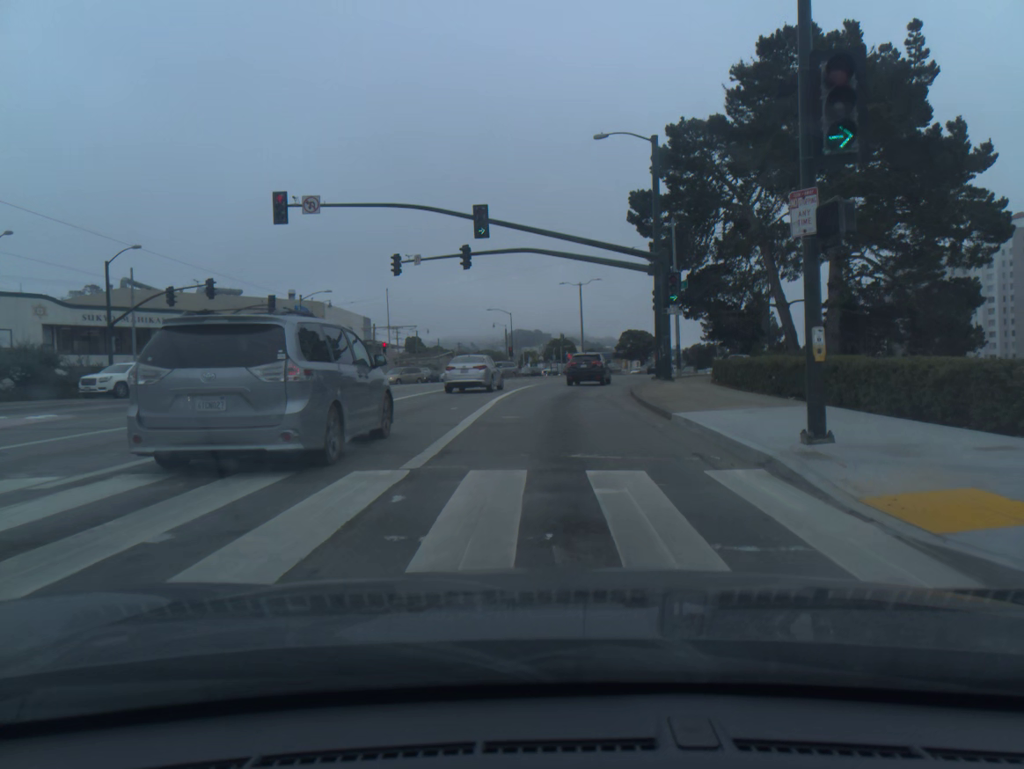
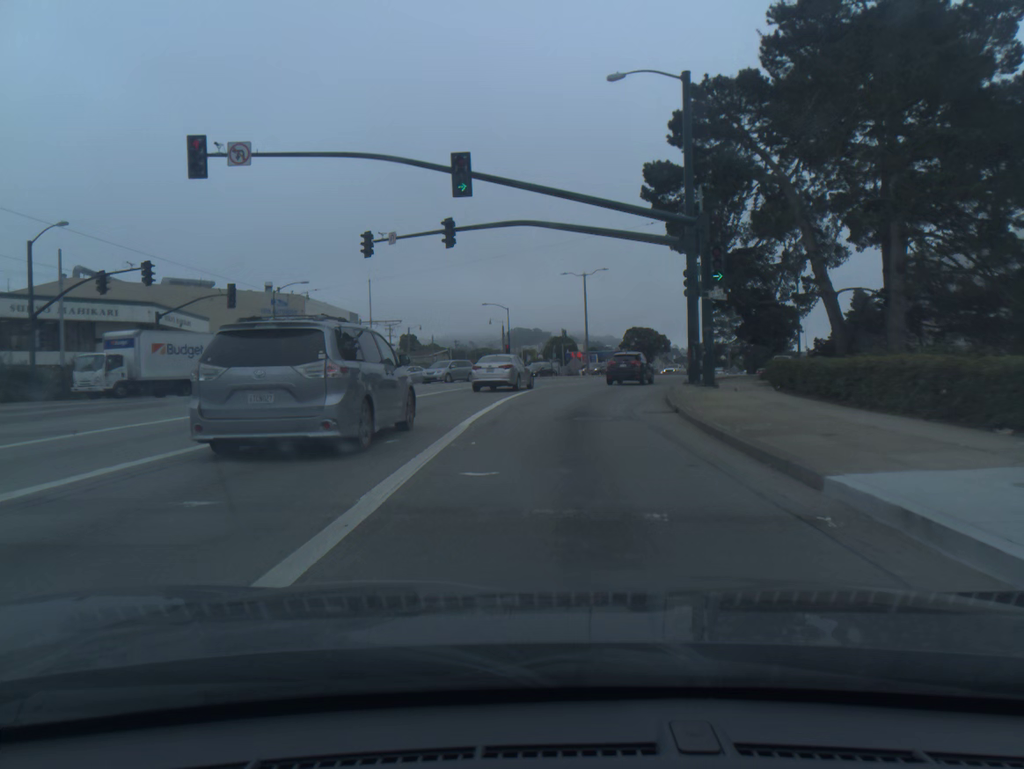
(0.0, +7.9) m; 0°
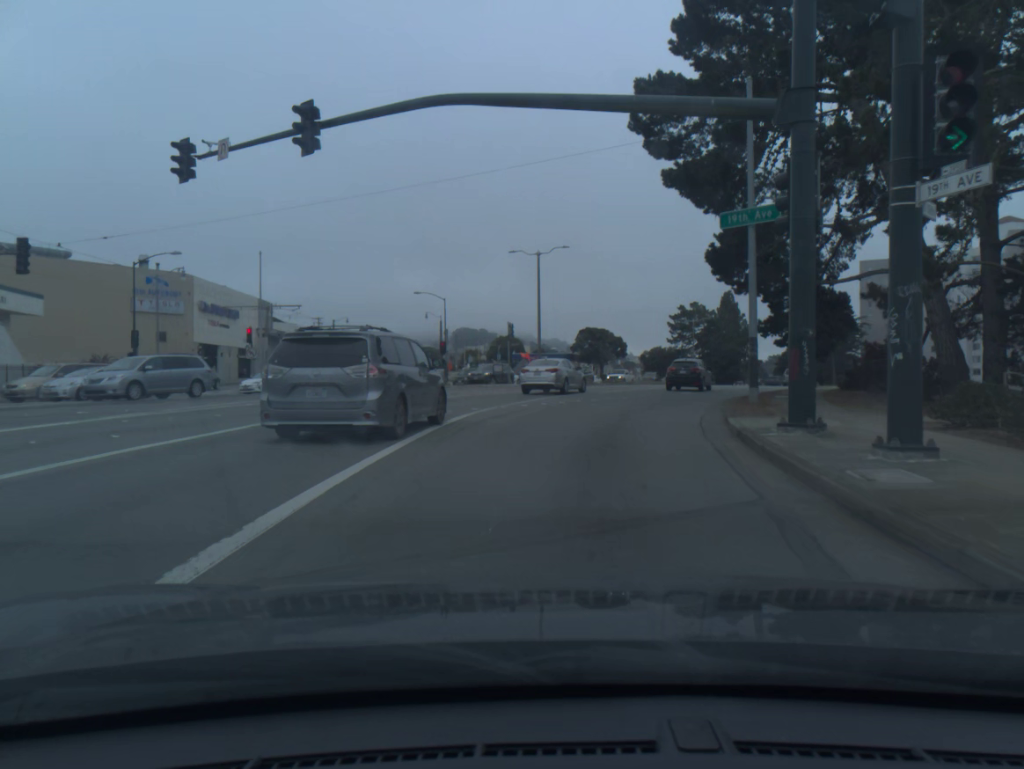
(+0.4, +15.7) m; +4°
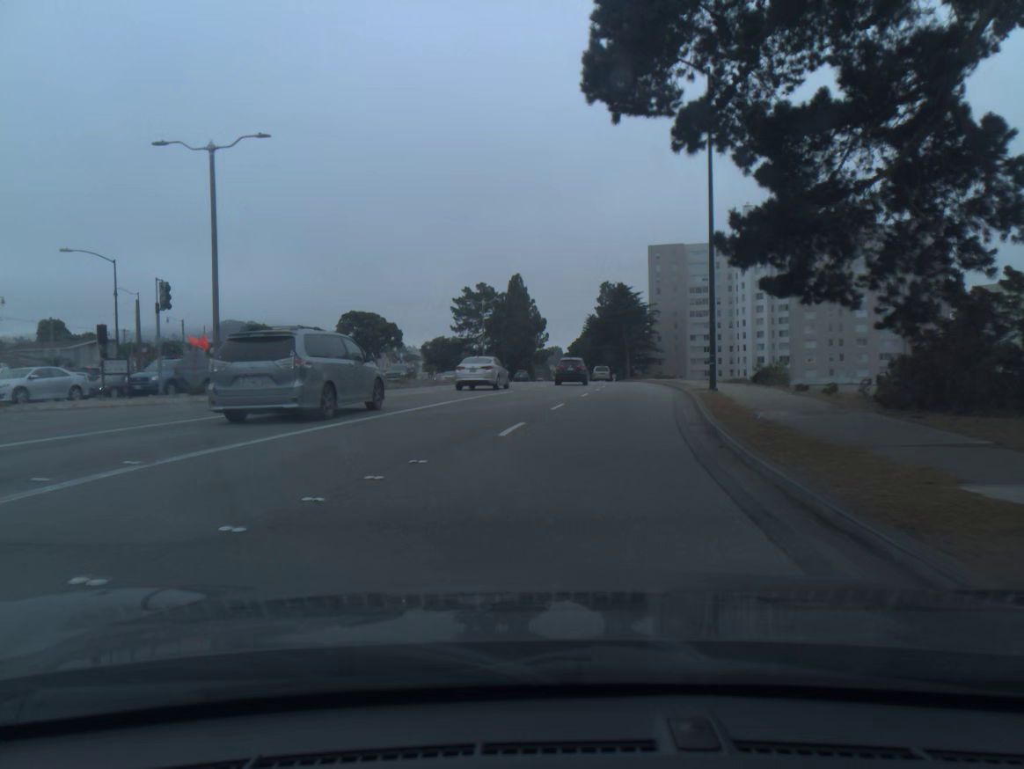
(+3.2, +23.2) m; +16°
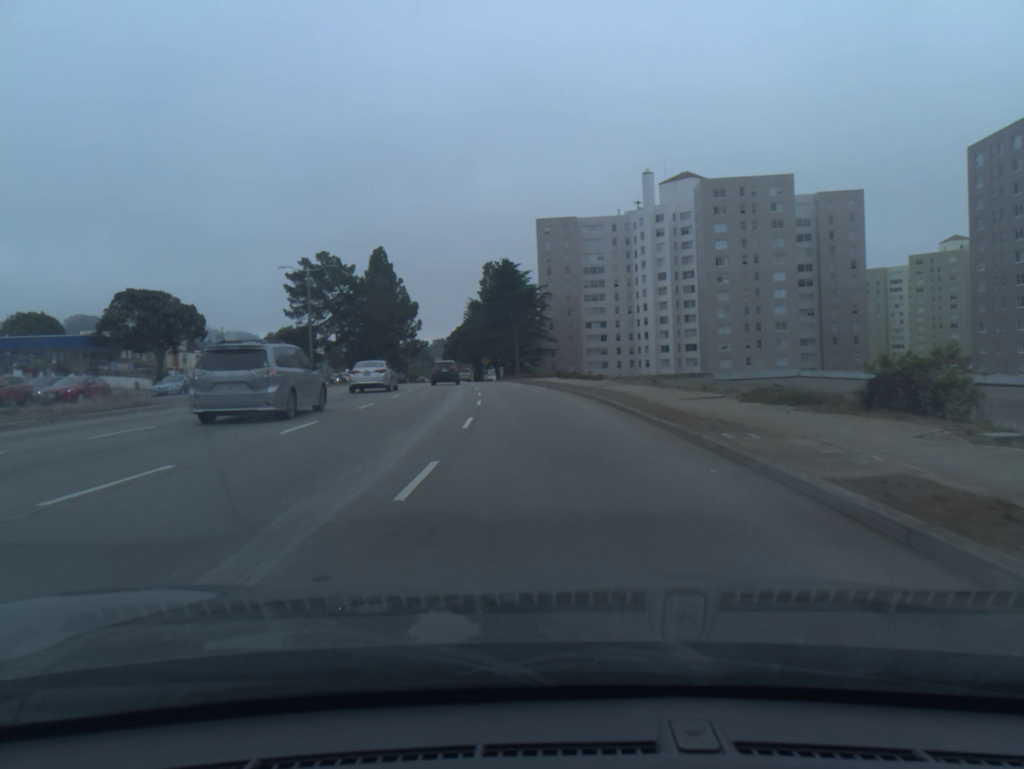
(+2.3, +25.4) m; +8°
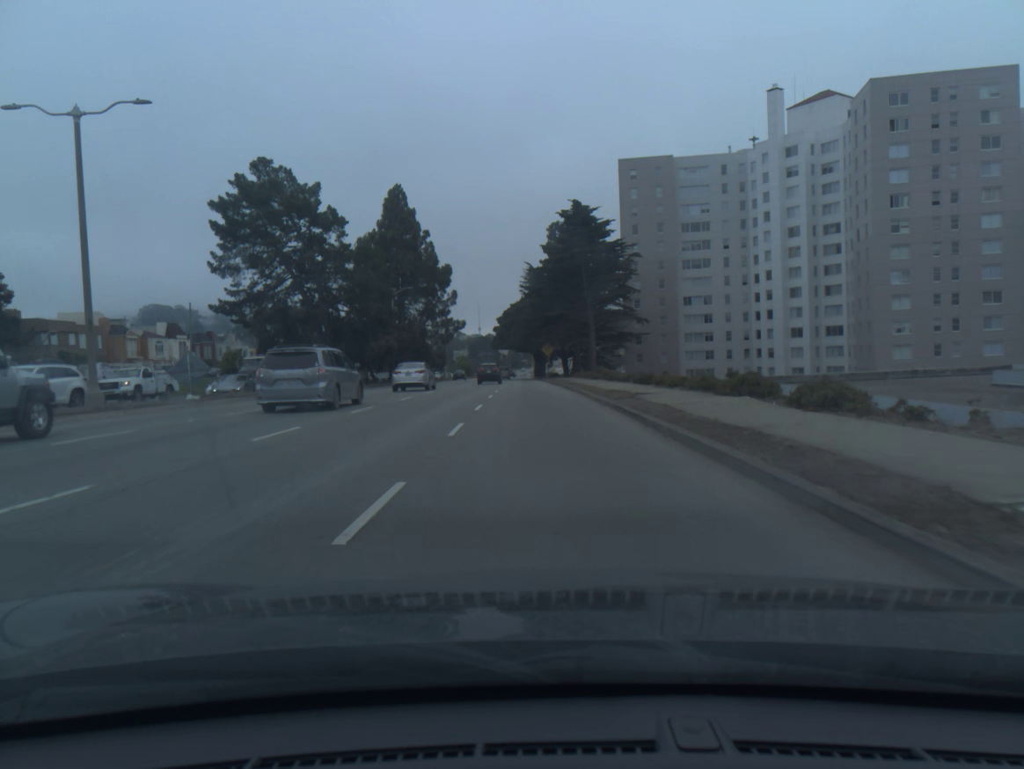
(-2.1, +38.4) m; -5°
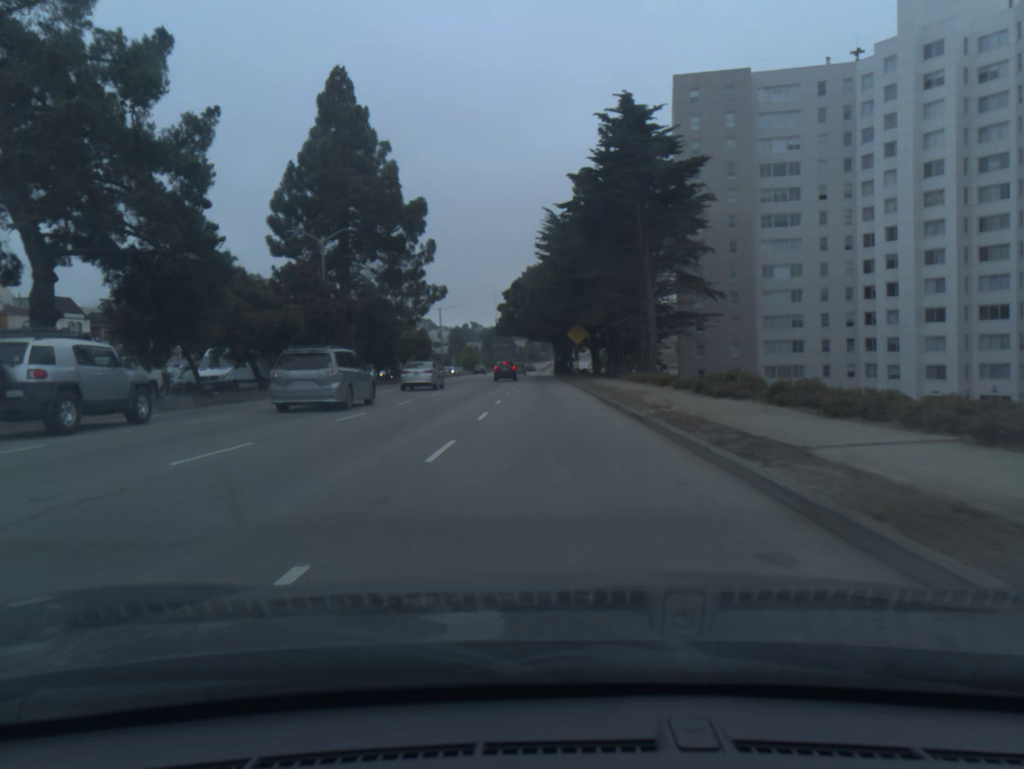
(-0.6, +32.7) m; -1°
